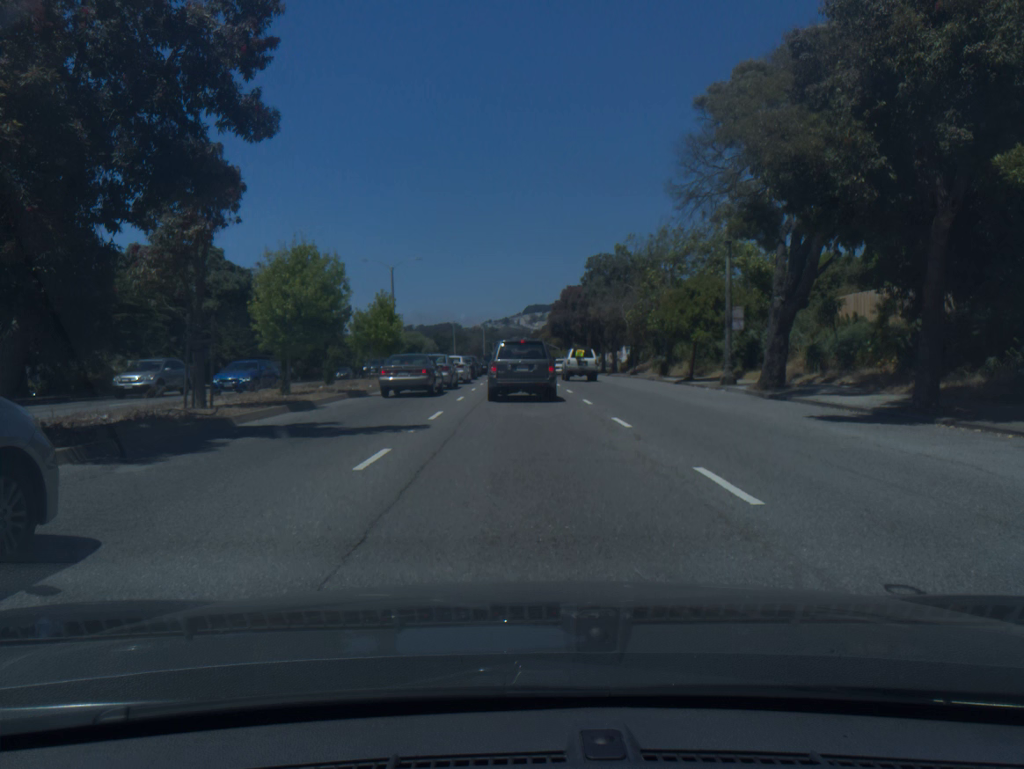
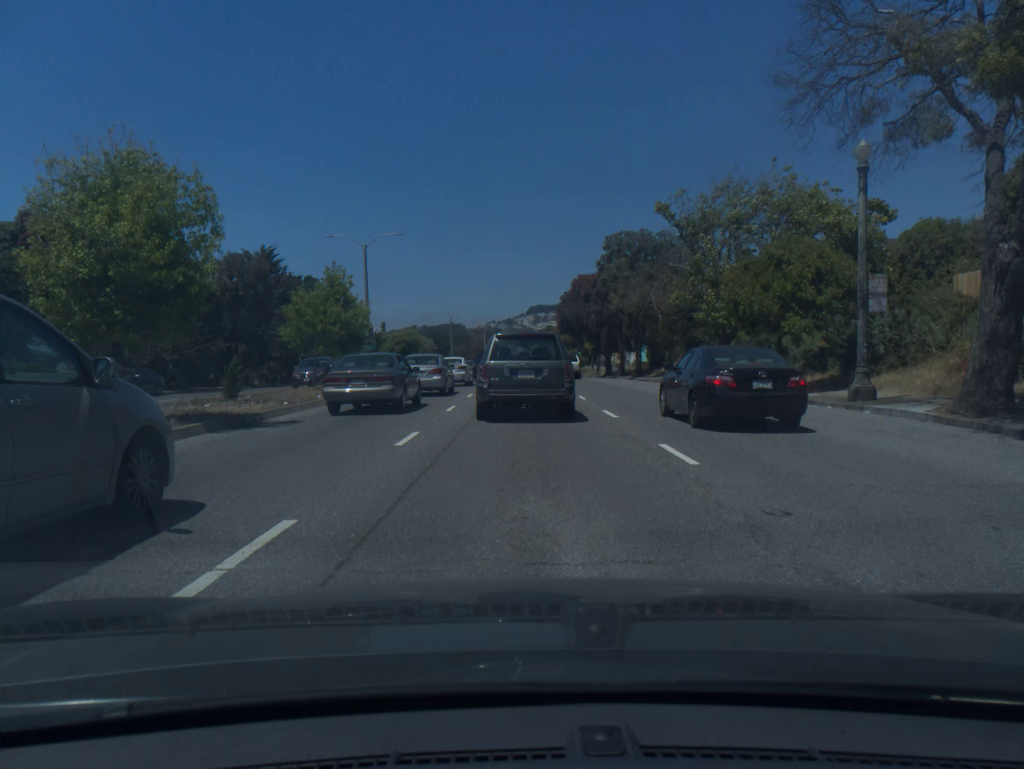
(-0.1, +12.2) m; -1°
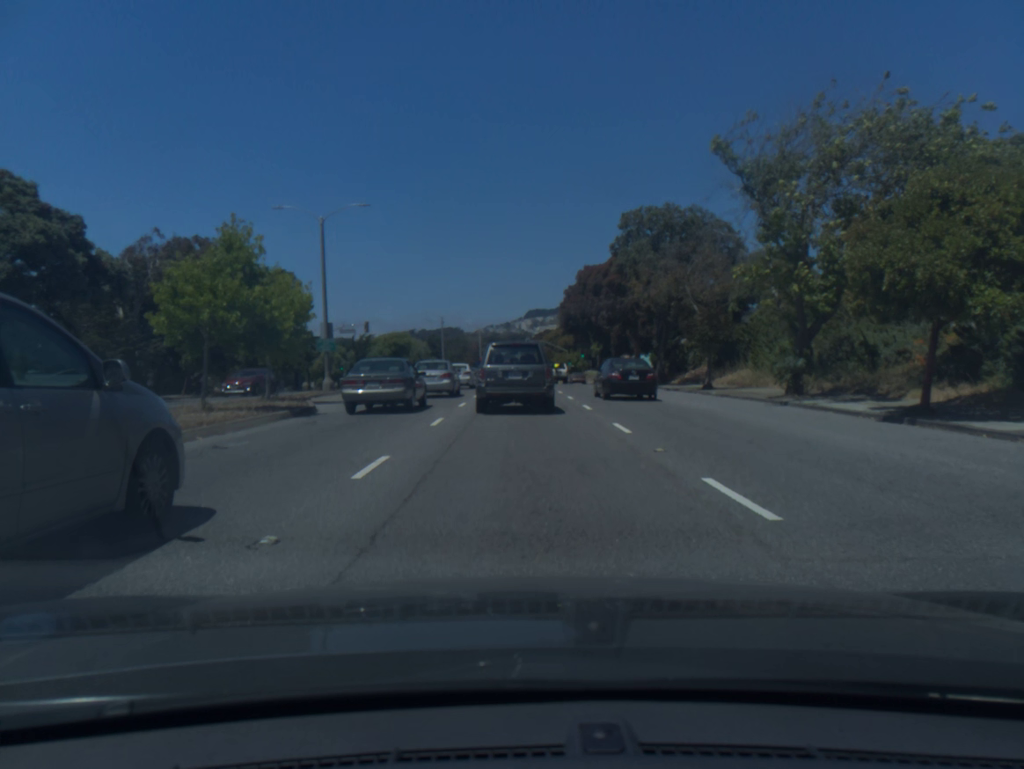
(+0.1, +10.1) m; 0°
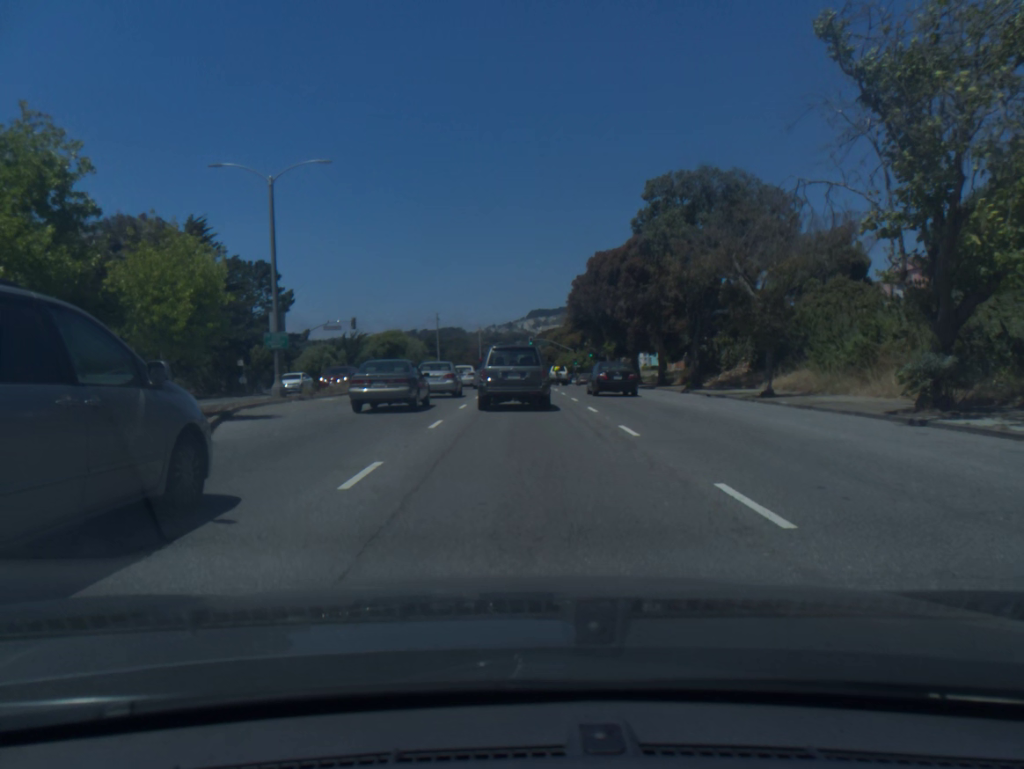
(0.0, +7.9) m; 0°
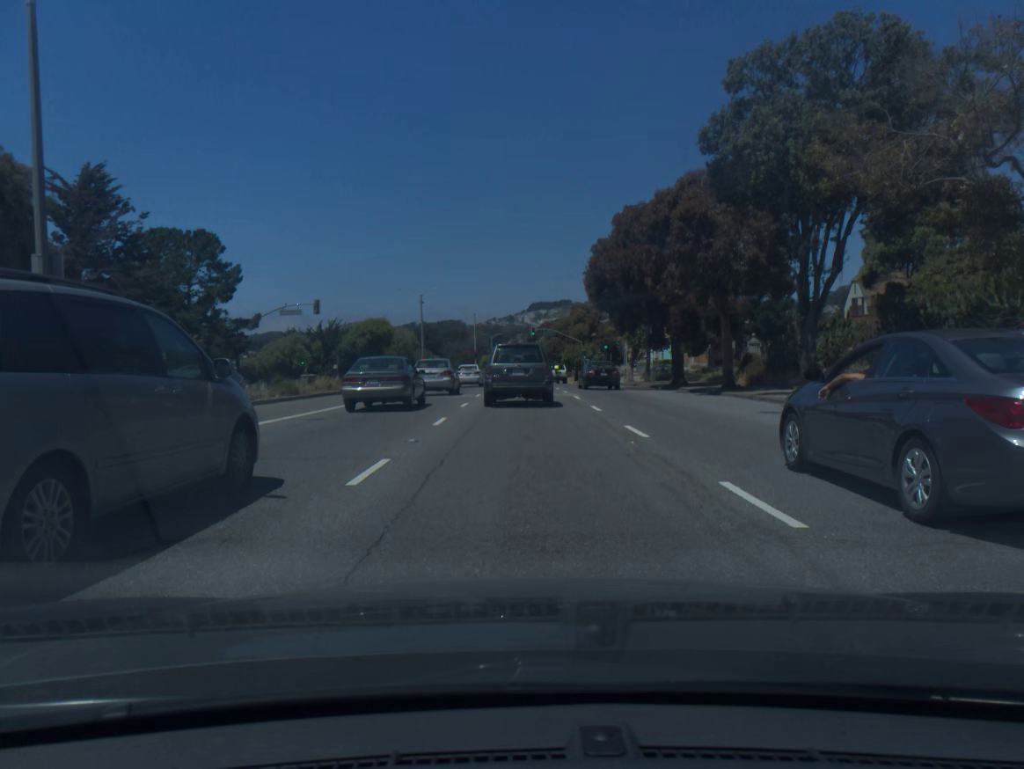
(0.0, +14.4) m; 0°
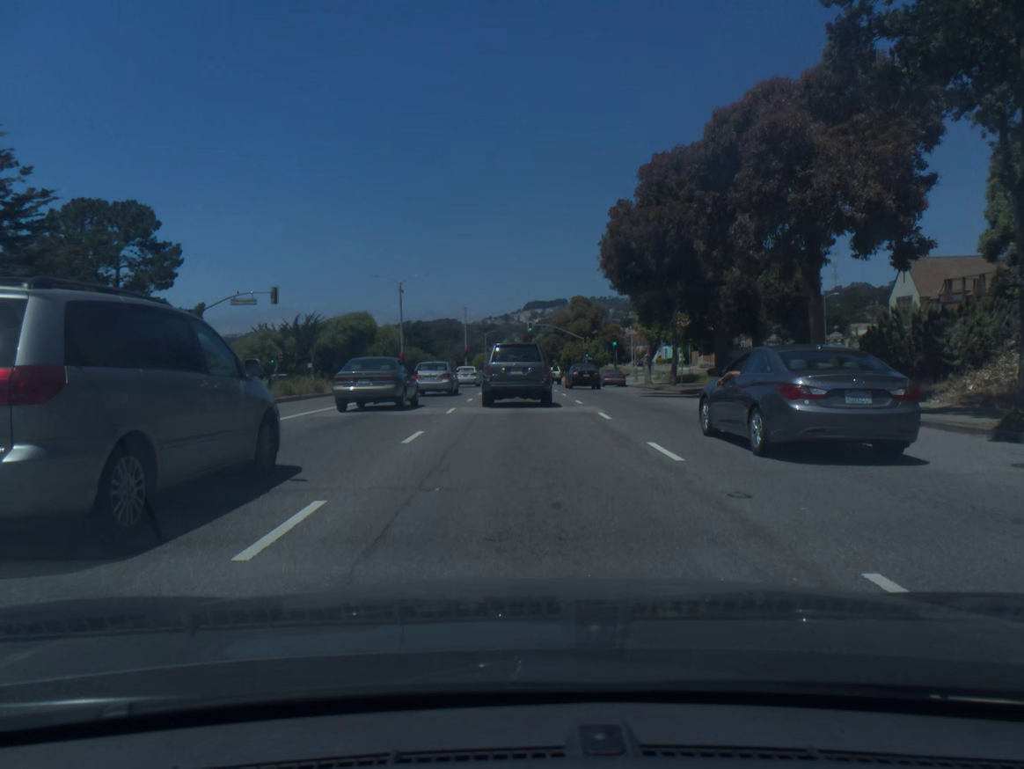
(0.0, +10.5) m; 0°
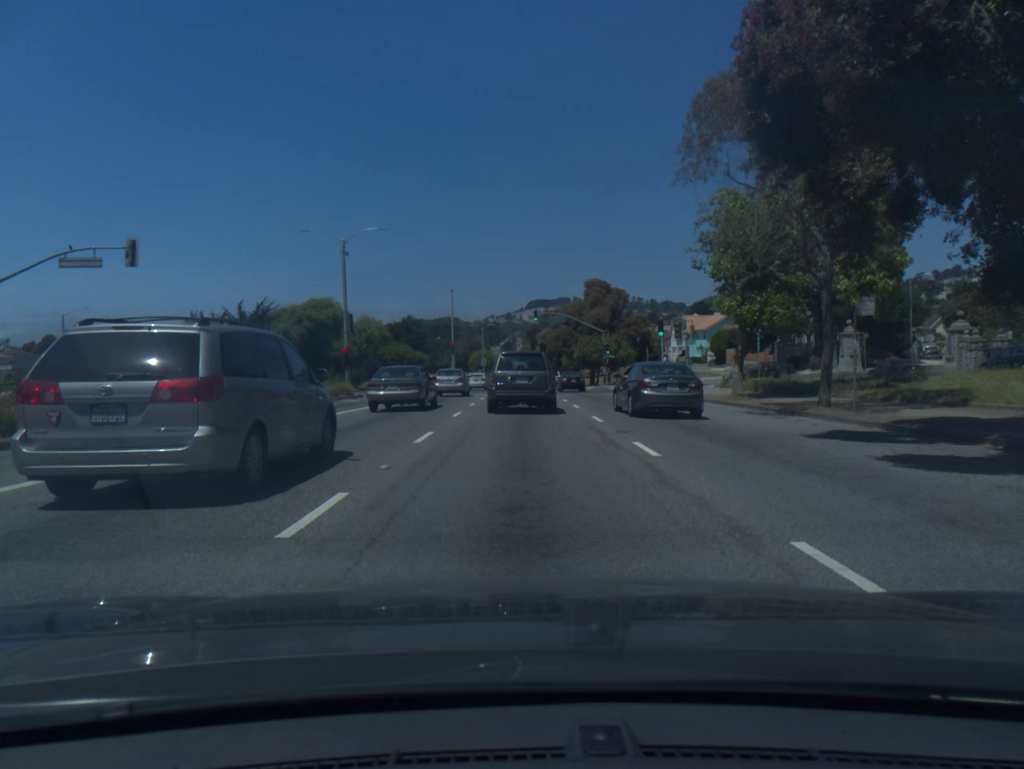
(0.0, +20.9) m; 0°
